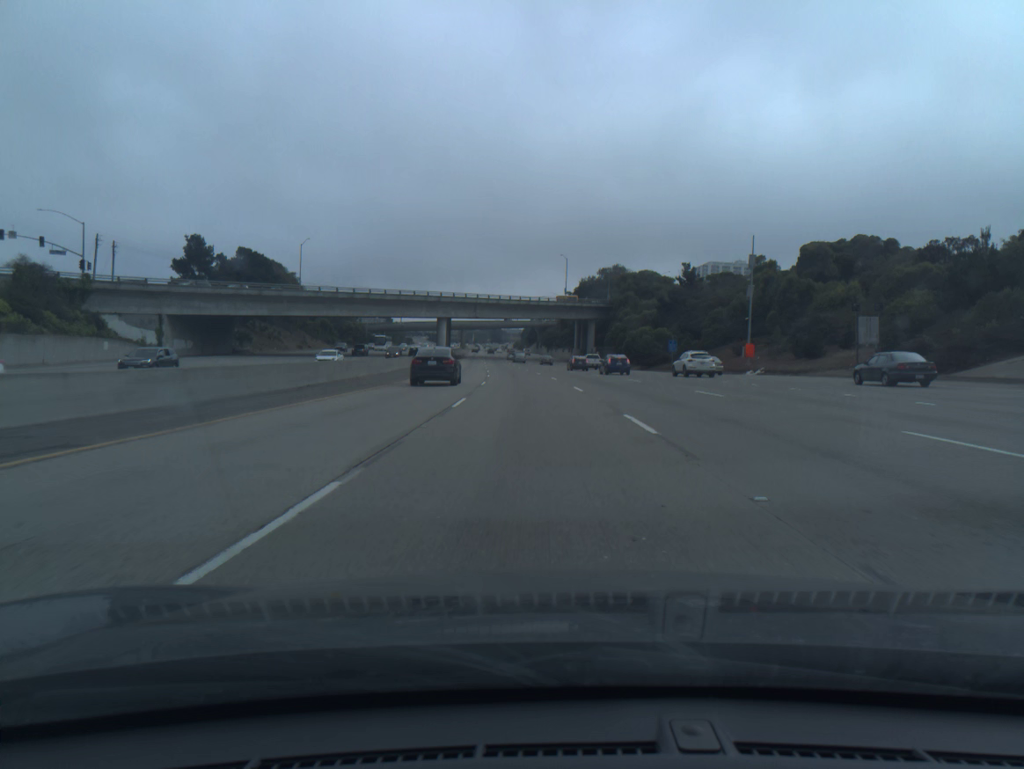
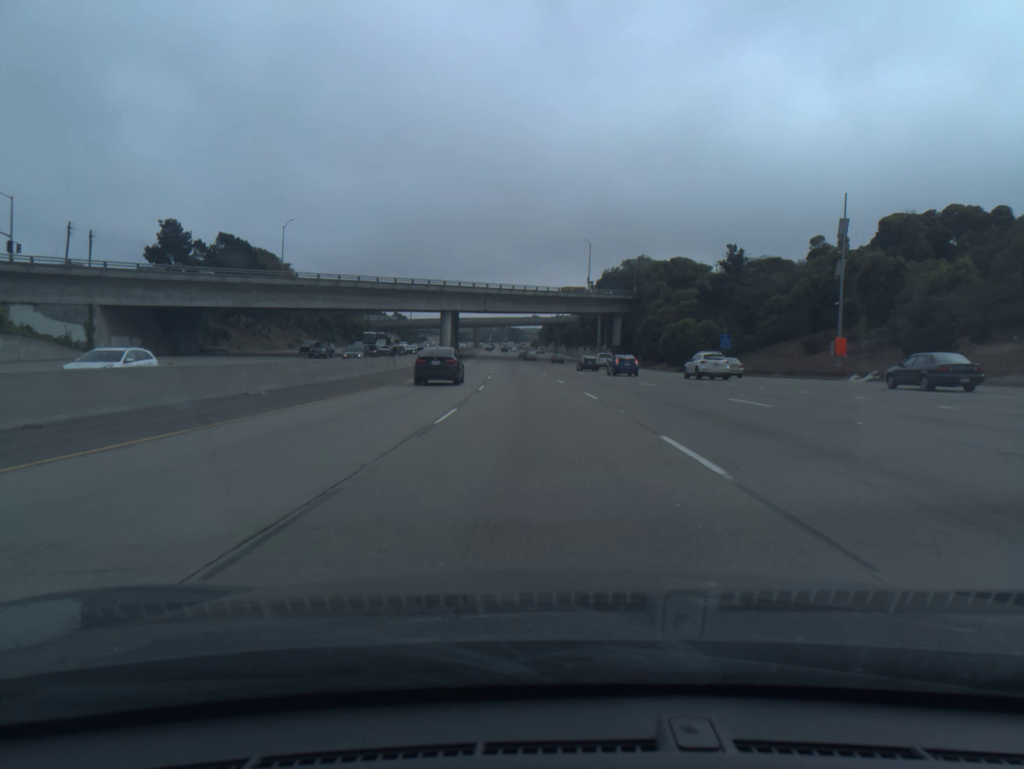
(-0.2, +18.7) m; -1°
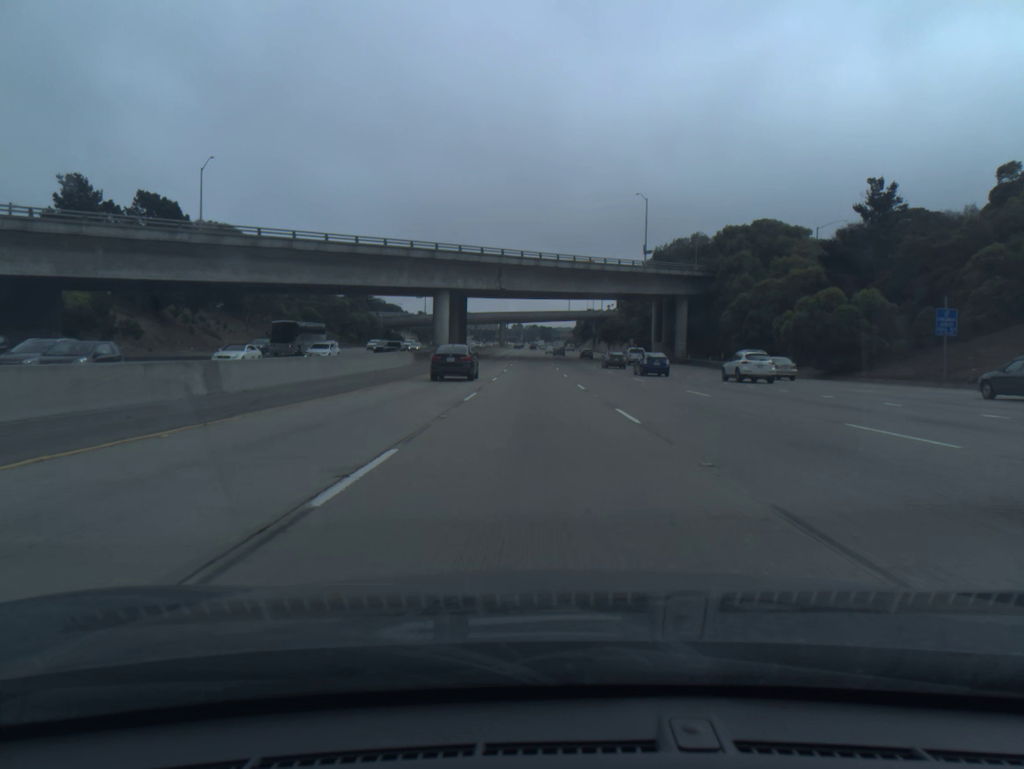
(-0.7, +37.3) m; -2°
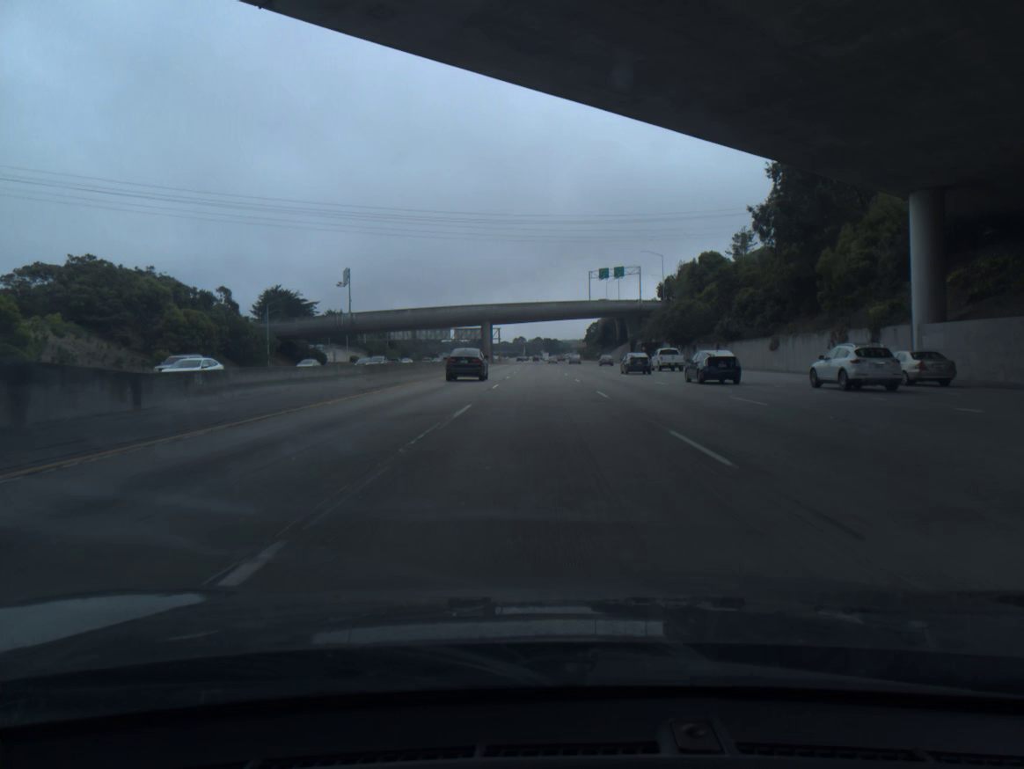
(-1.2, +93.0) m; 0°
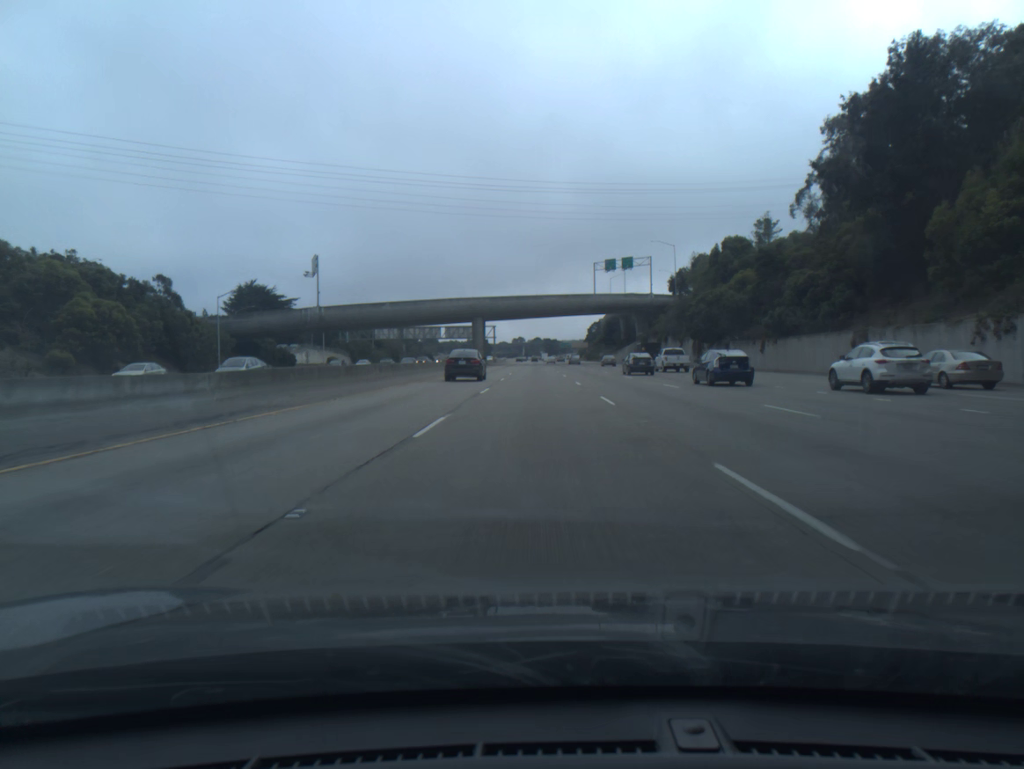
(0.0, +18.5) m; 0°
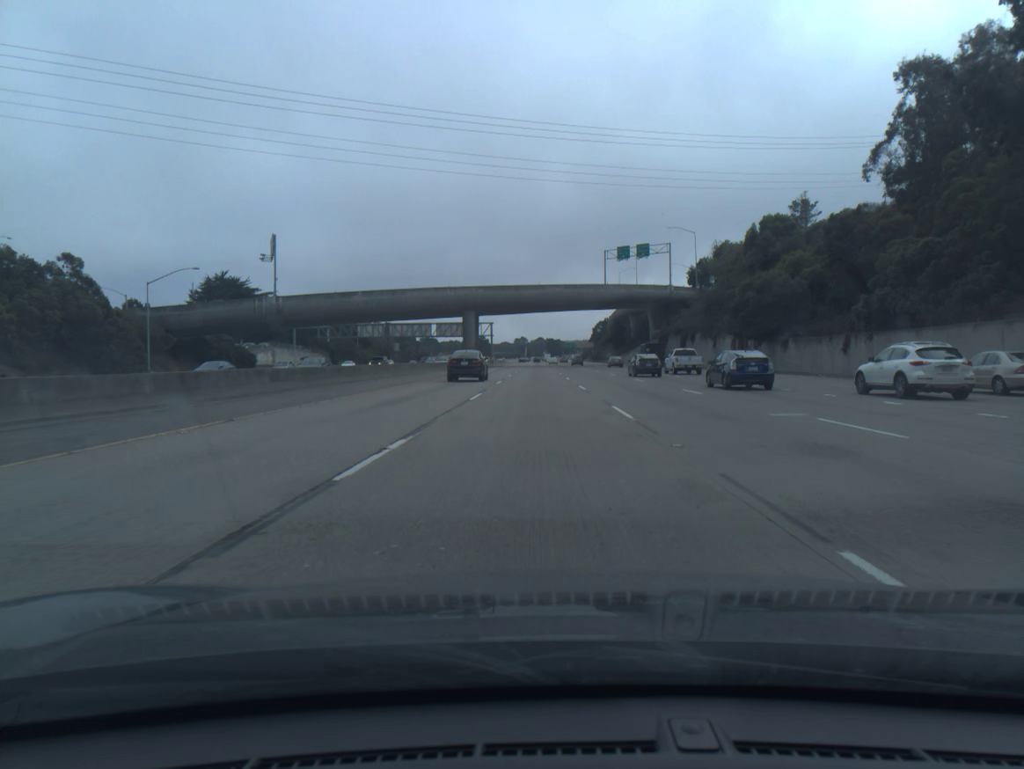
(0.0, +18.5) m; 0°
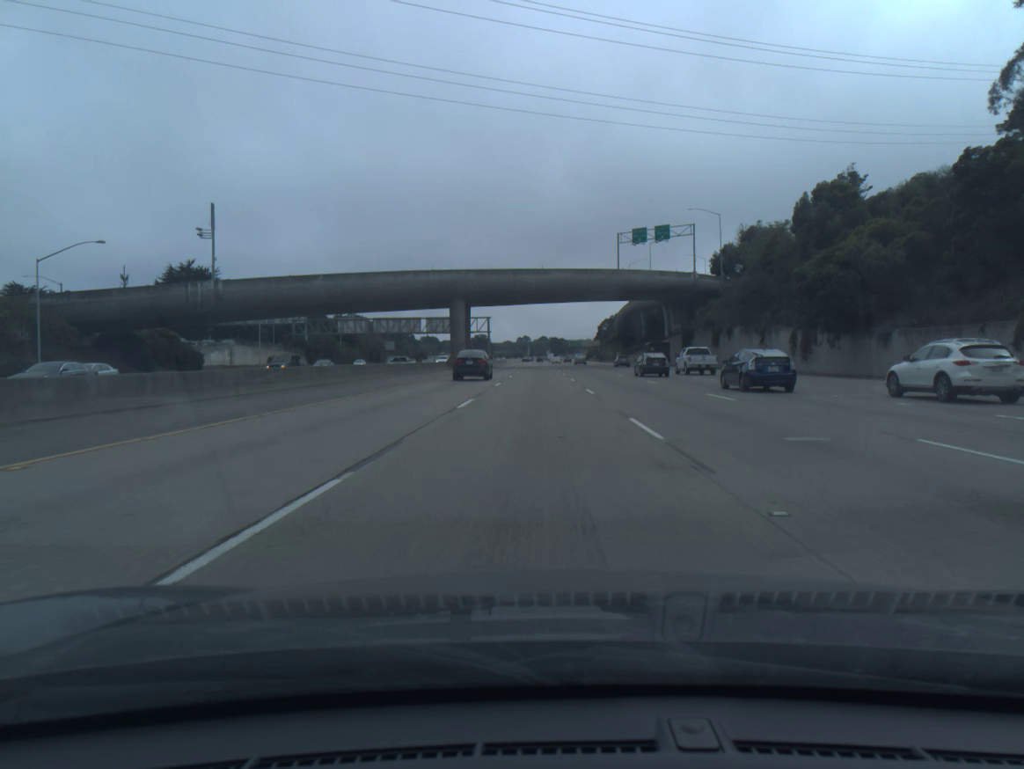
(0.0, +18.5) m; 0°
